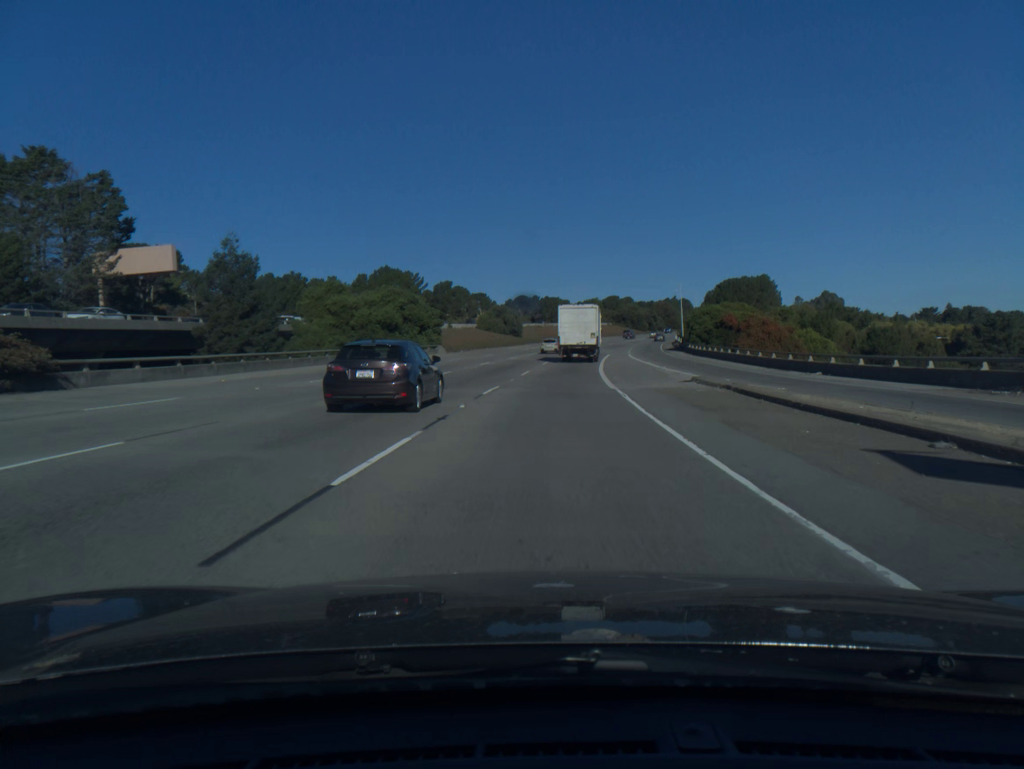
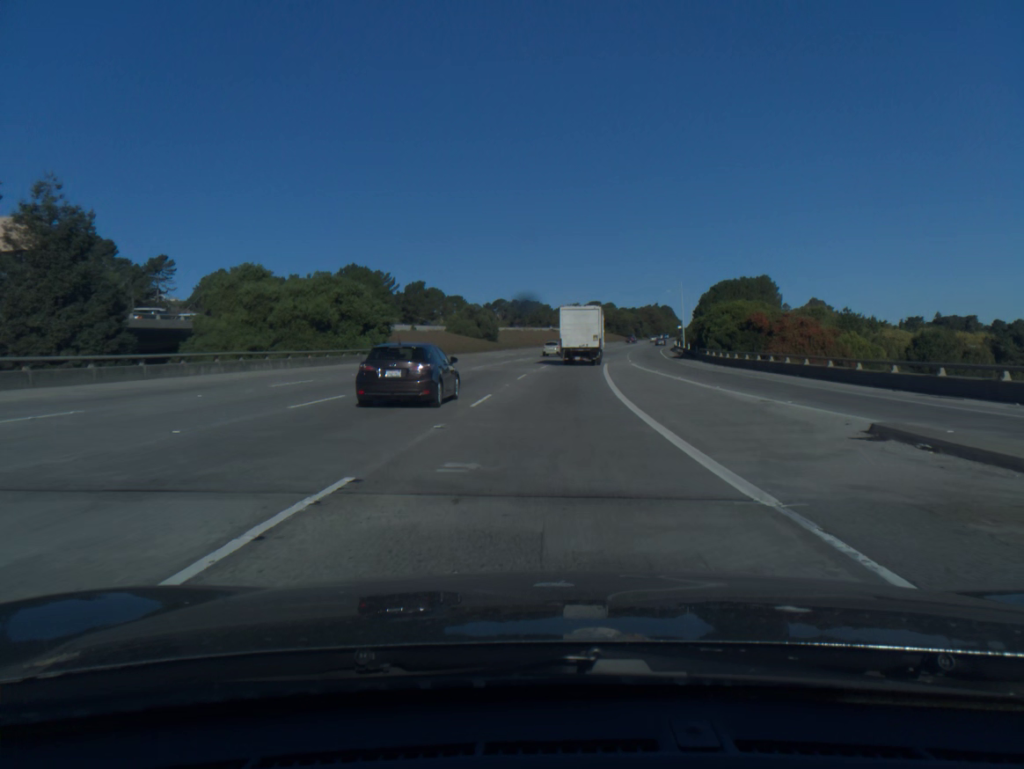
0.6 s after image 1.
(+0.2, +17.7) m; +1°
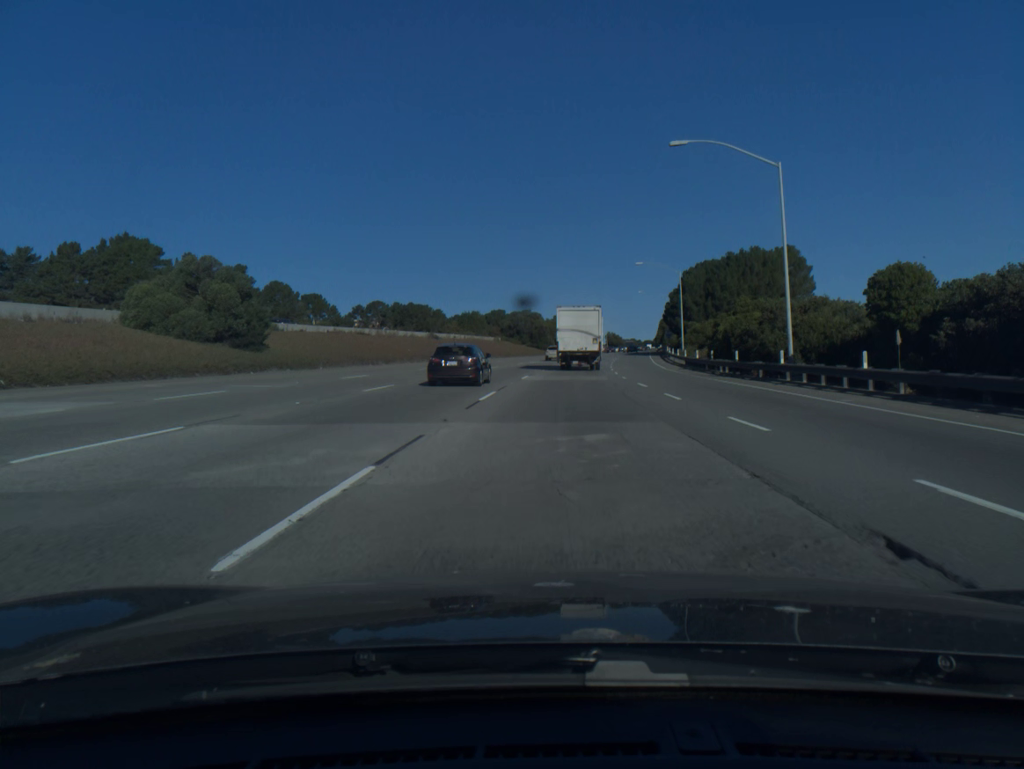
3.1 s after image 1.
(+4.3, +71.6) m; +7°
